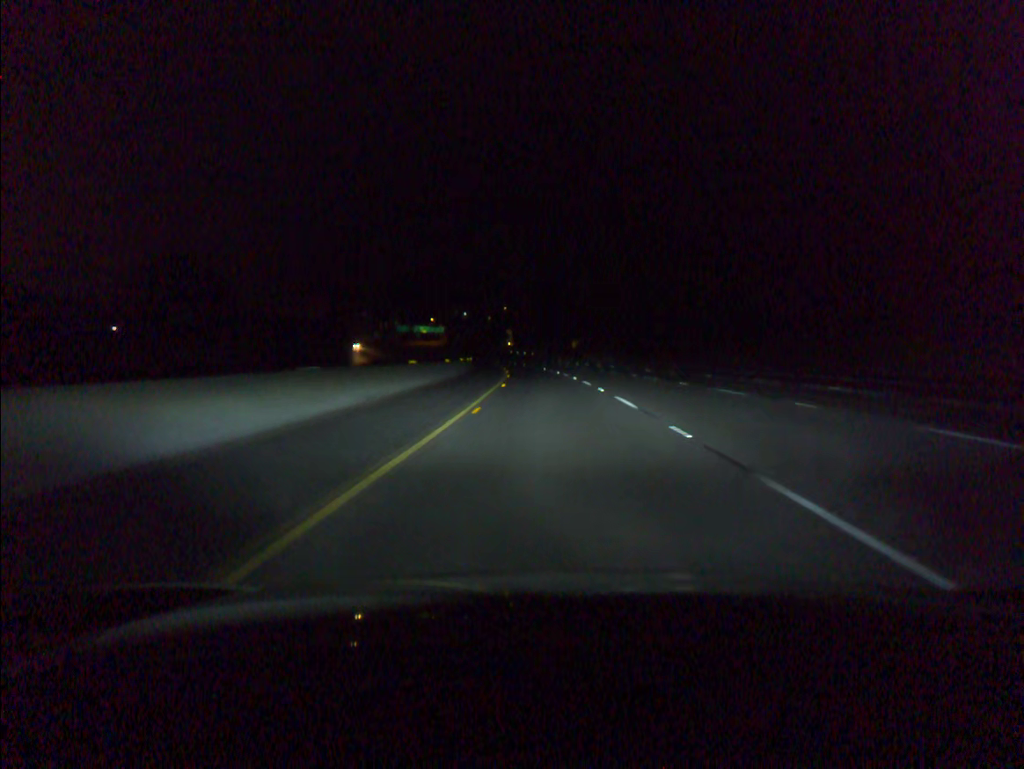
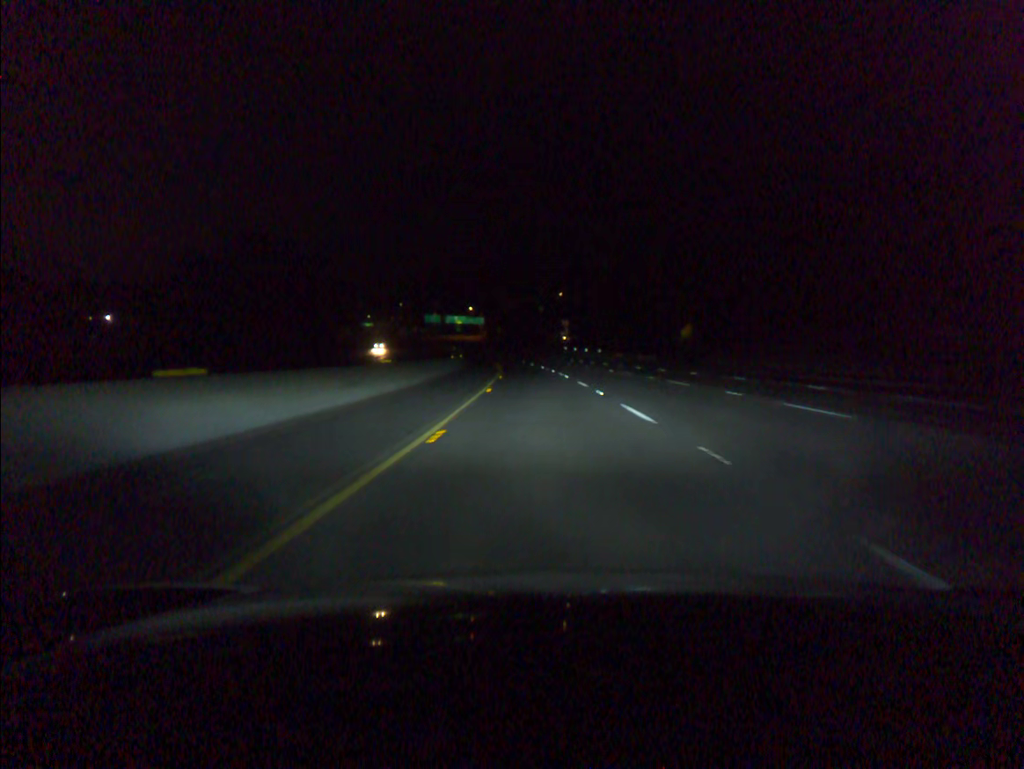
(-2.2, +78.5) m; -4°
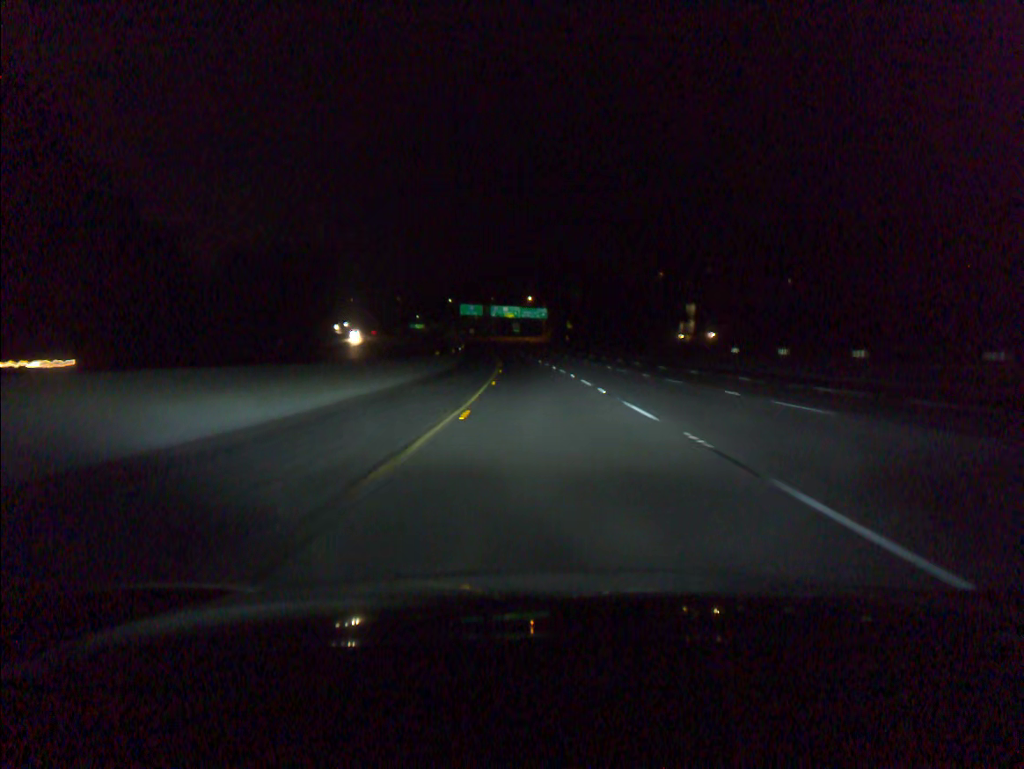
(-4.5, +98.4) m; -5°
